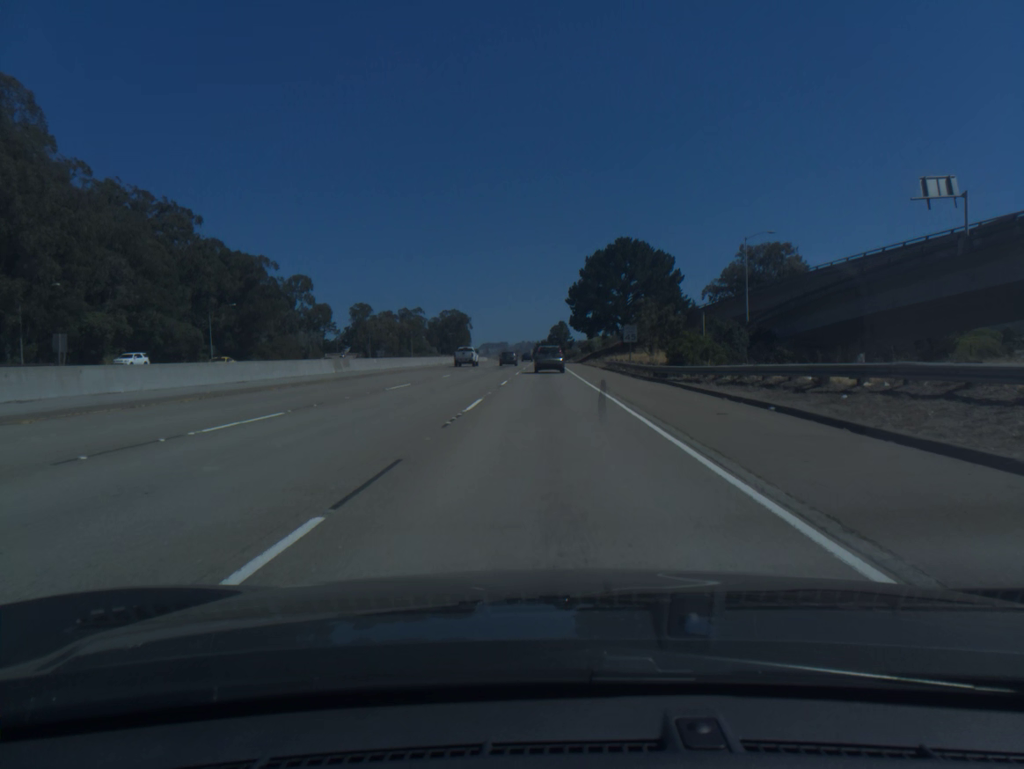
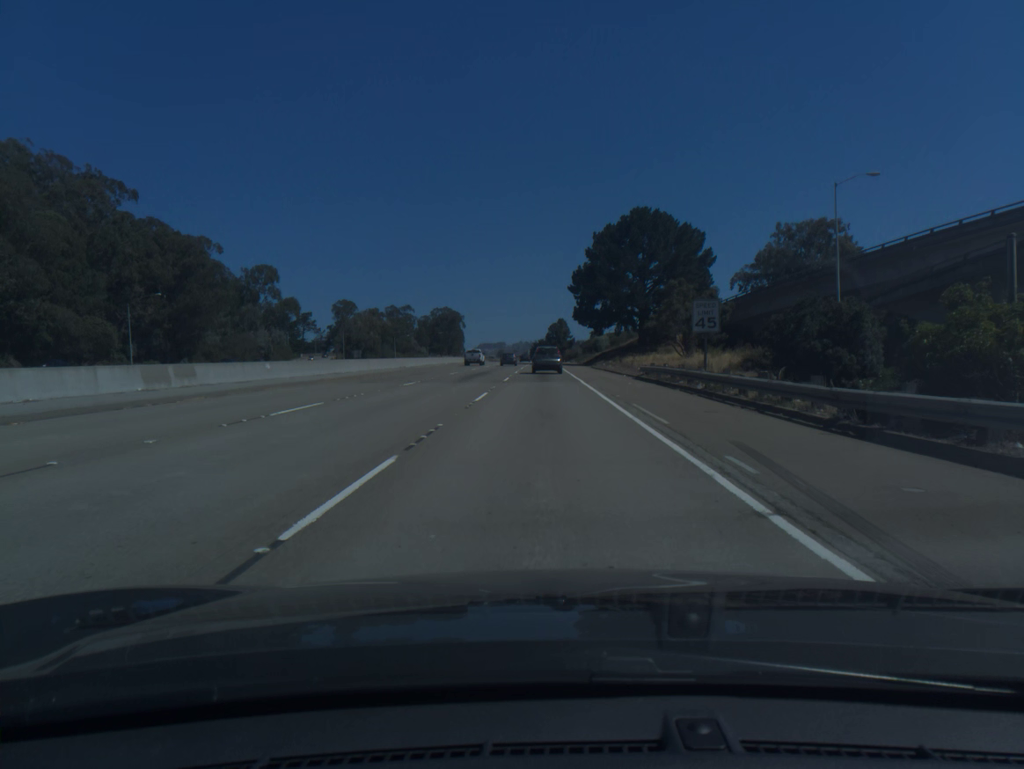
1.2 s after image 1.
(+0.1, +25.0) m; 0°
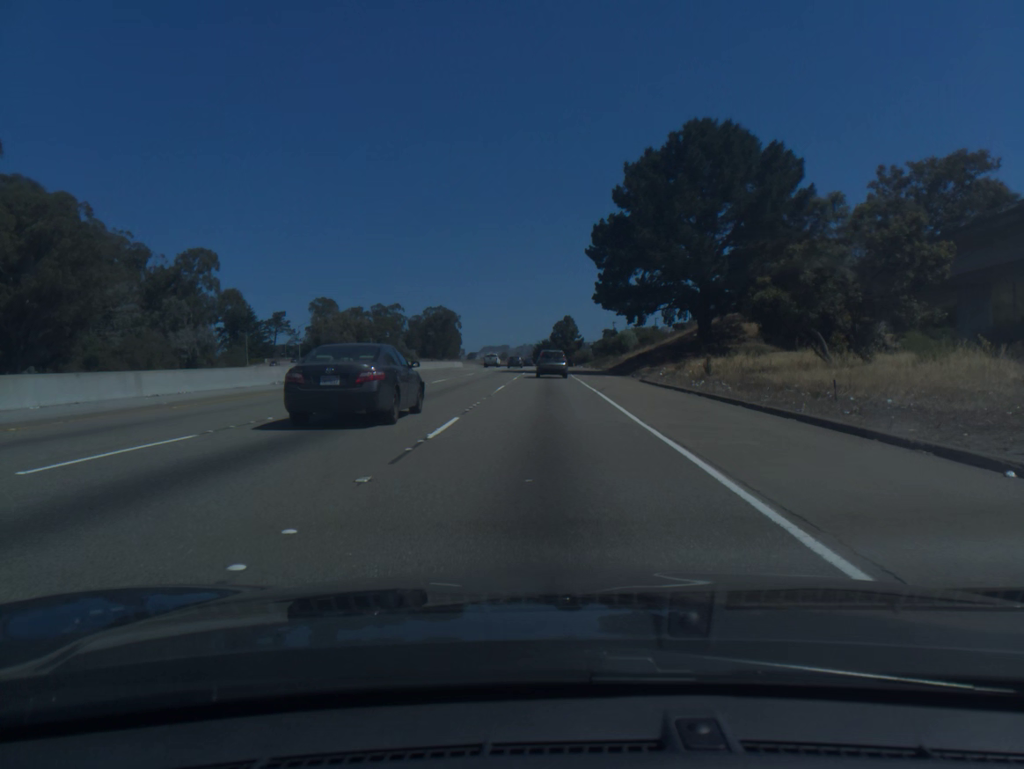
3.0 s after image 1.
(-0.1, +37.4) m; 0°
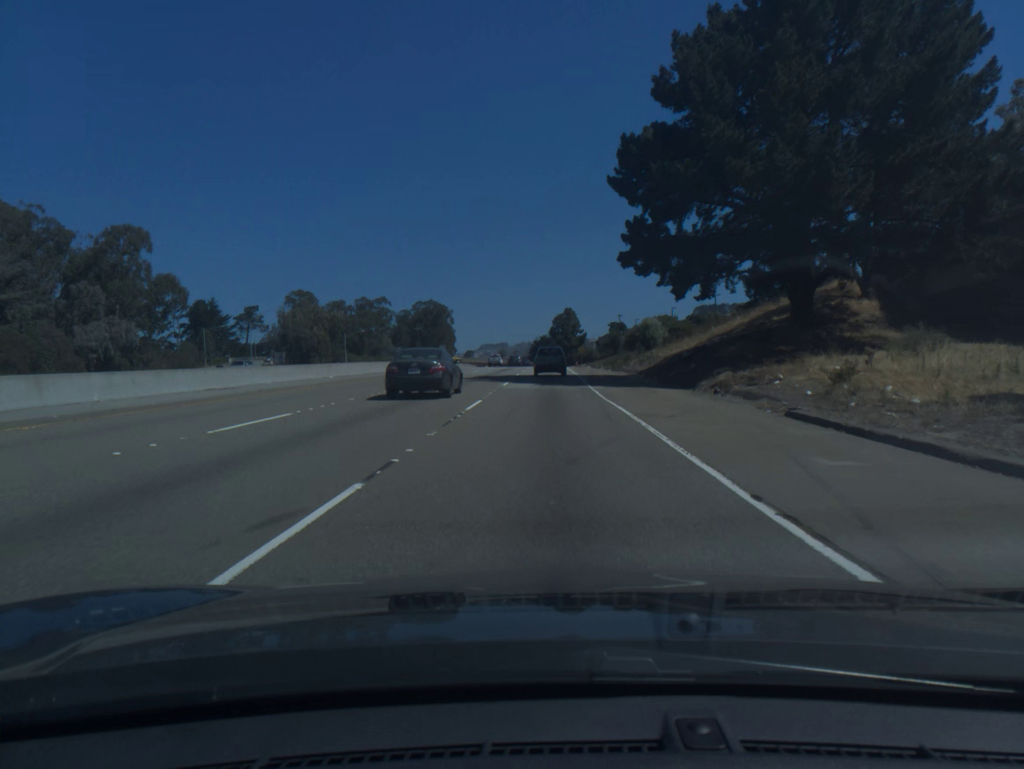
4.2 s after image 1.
(-0.1, +24.7) m; 0°
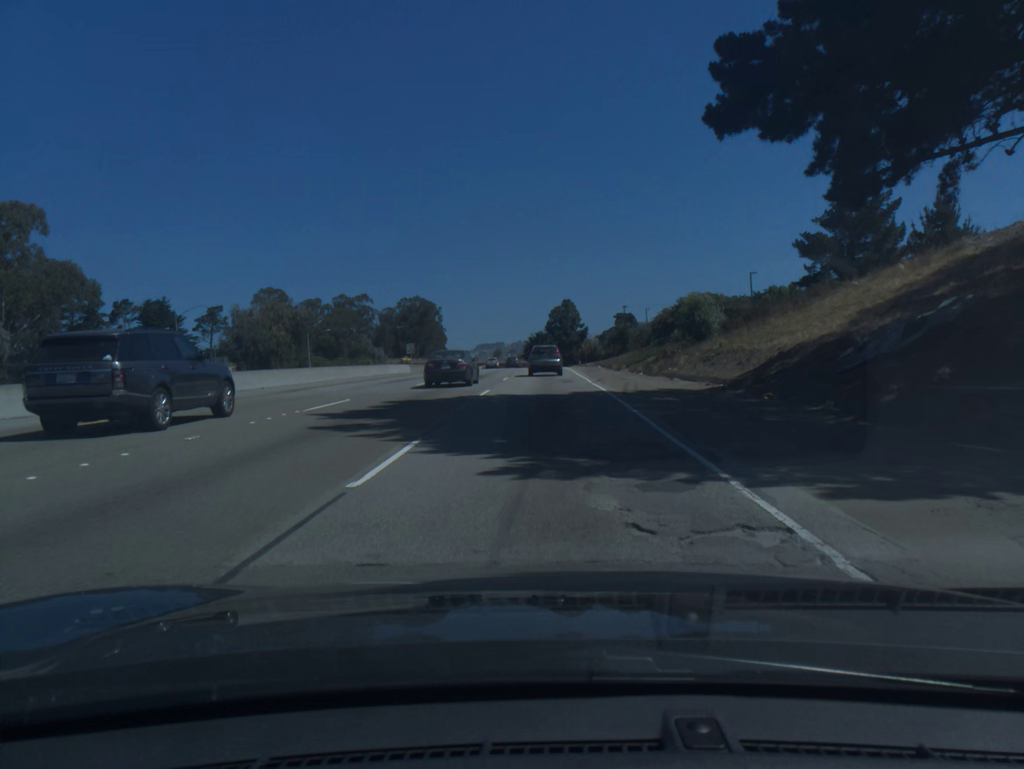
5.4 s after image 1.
(+0.1, +24.4) m; 0°
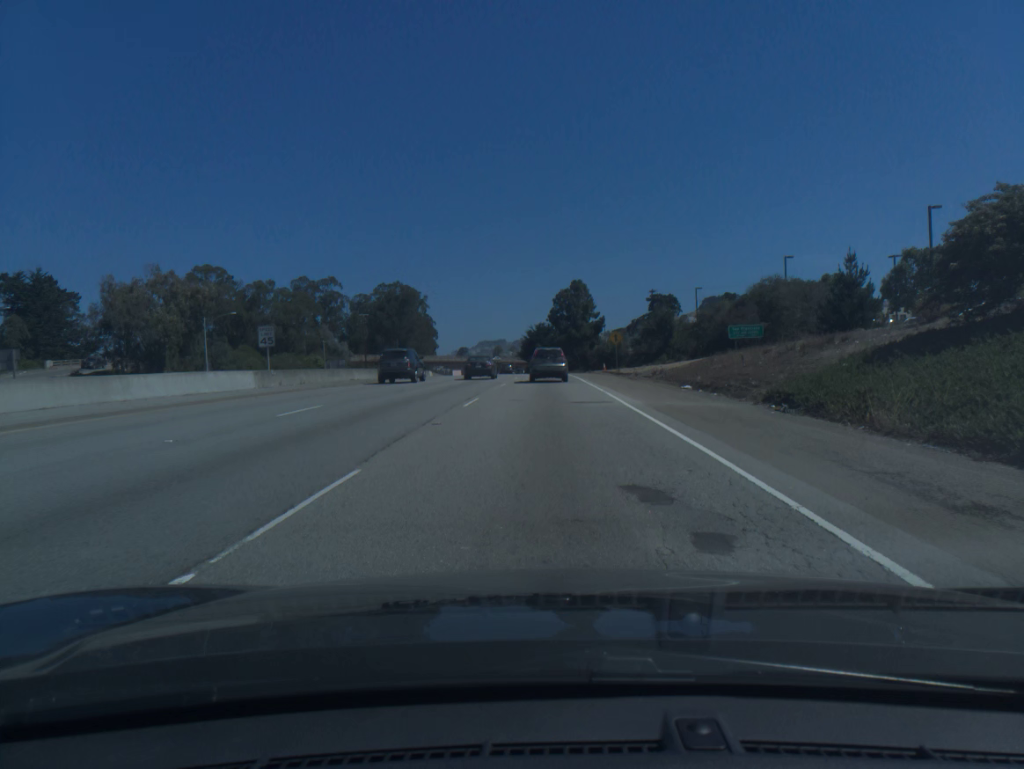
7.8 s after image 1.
(-0.1, +46.9) m; 0°
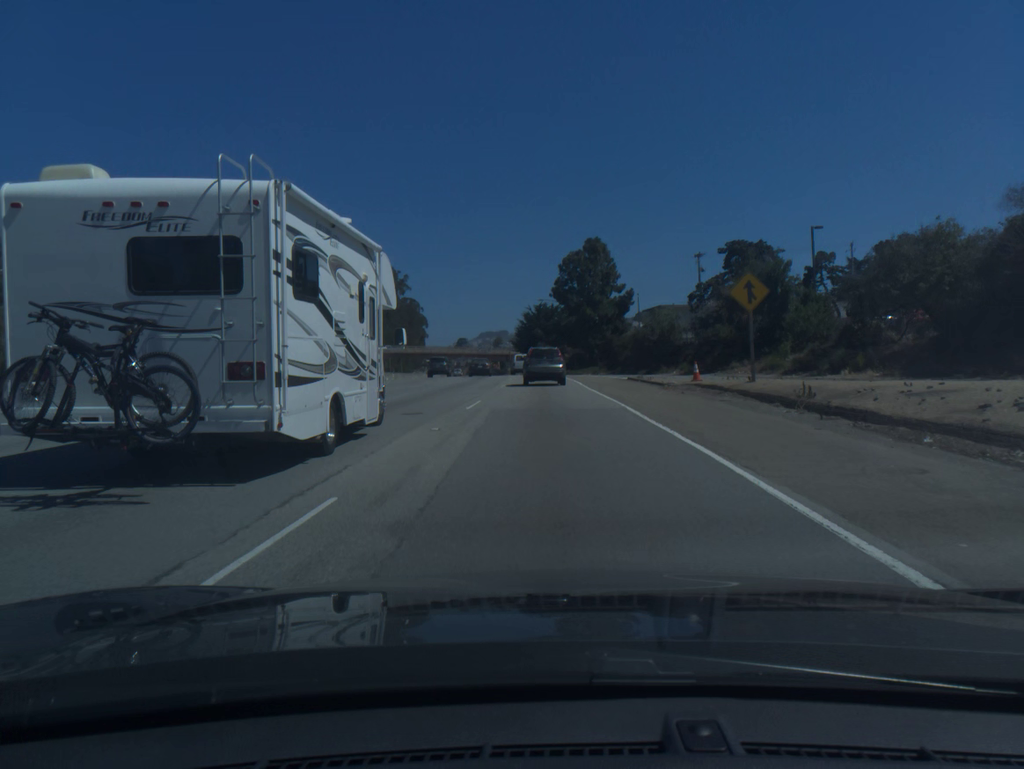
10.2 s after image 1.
(-0.2, +44.4) m; 0°
